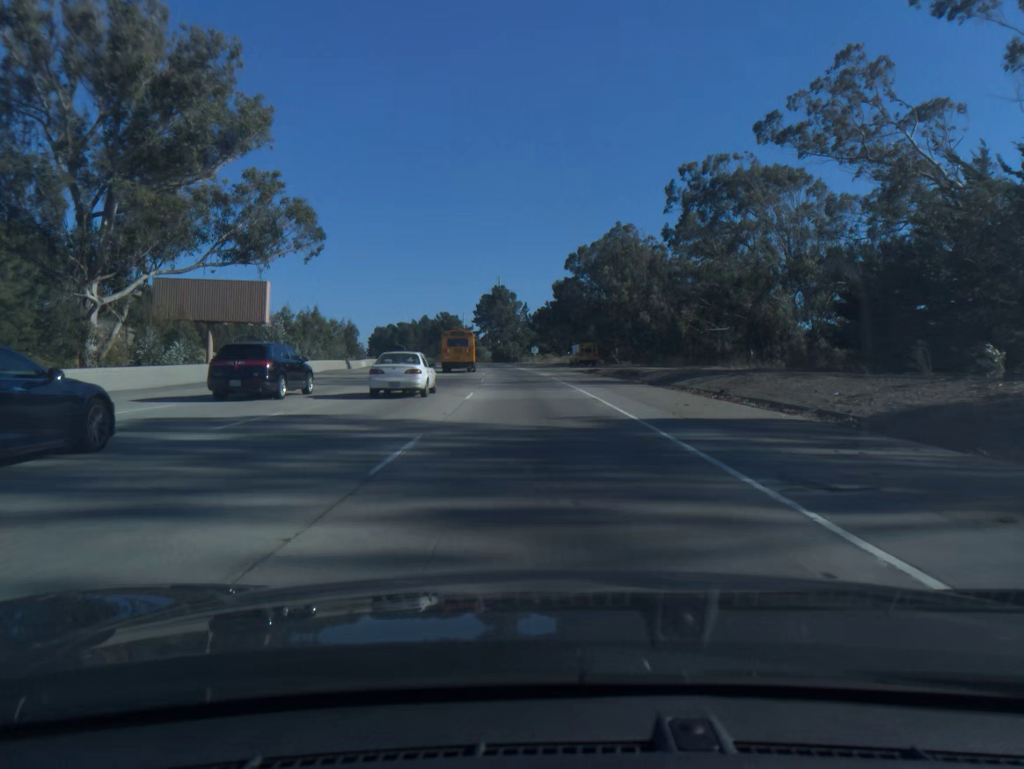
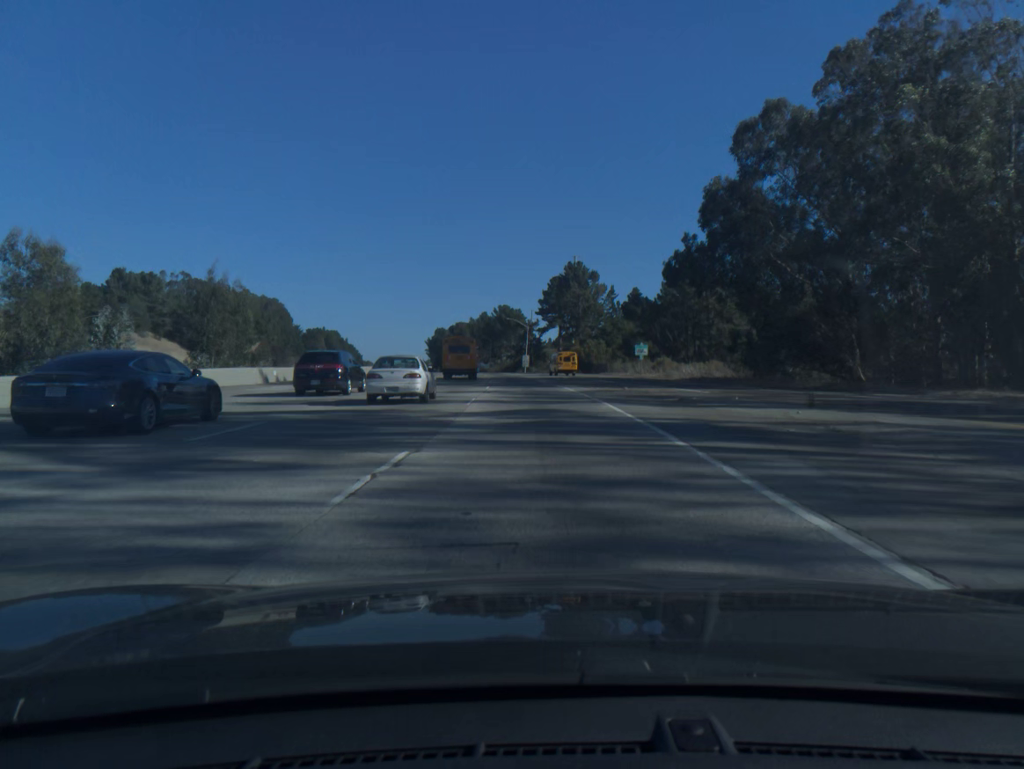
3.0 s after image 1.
(-3.8, +74.0) m; -6°
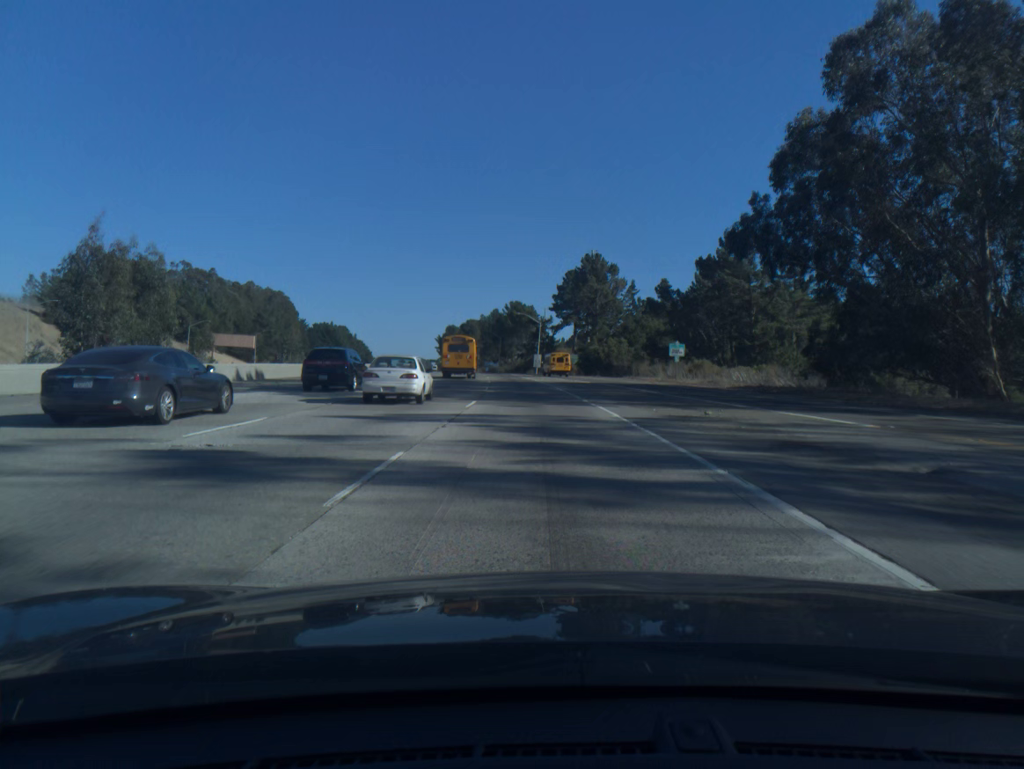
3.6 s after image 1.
(-0.1, +14.8) m; -1°
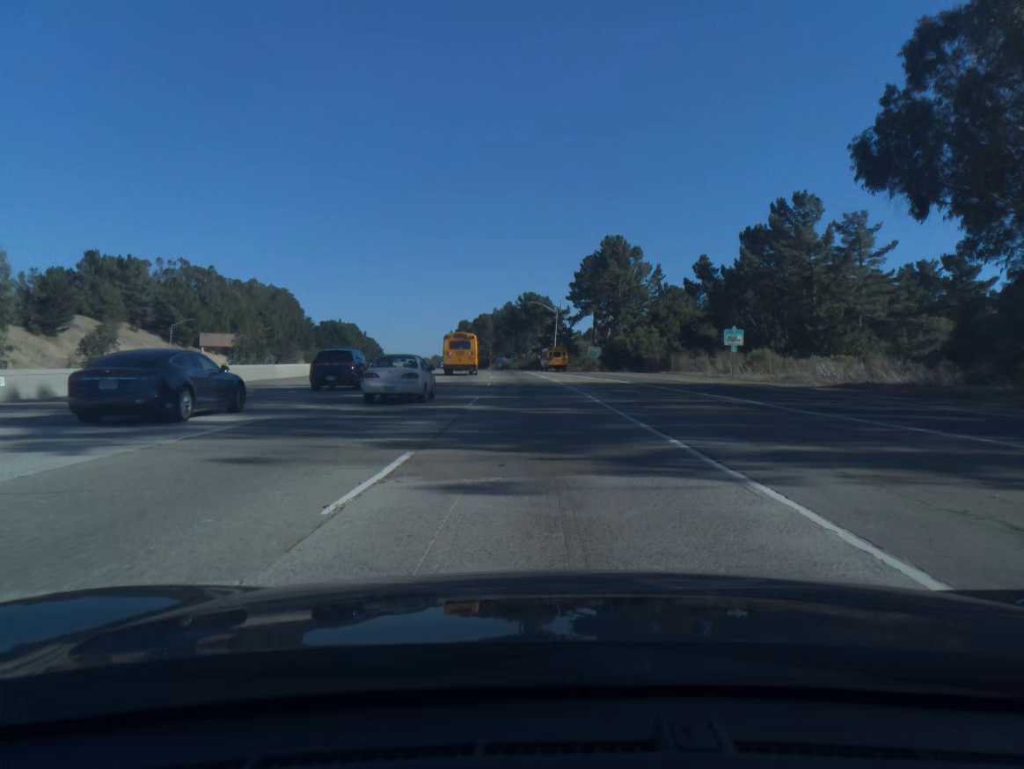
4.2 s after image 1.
(-0.1, +14.8) m; -1°
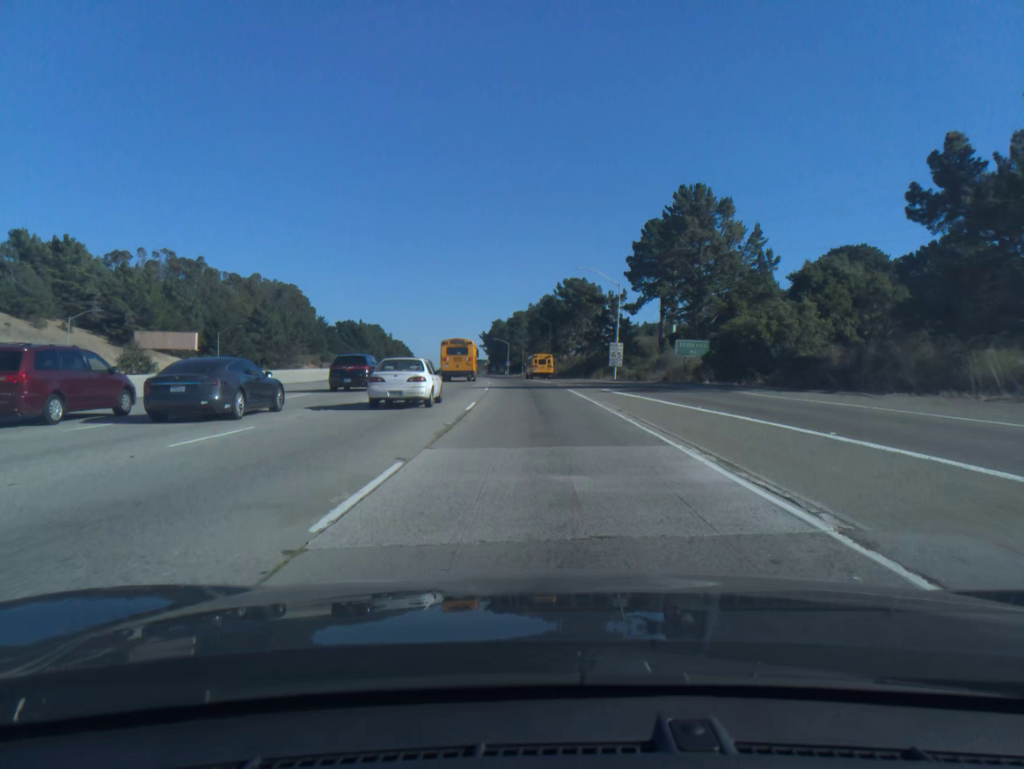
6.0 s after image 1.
(-1.2, +44.5) m; -3°
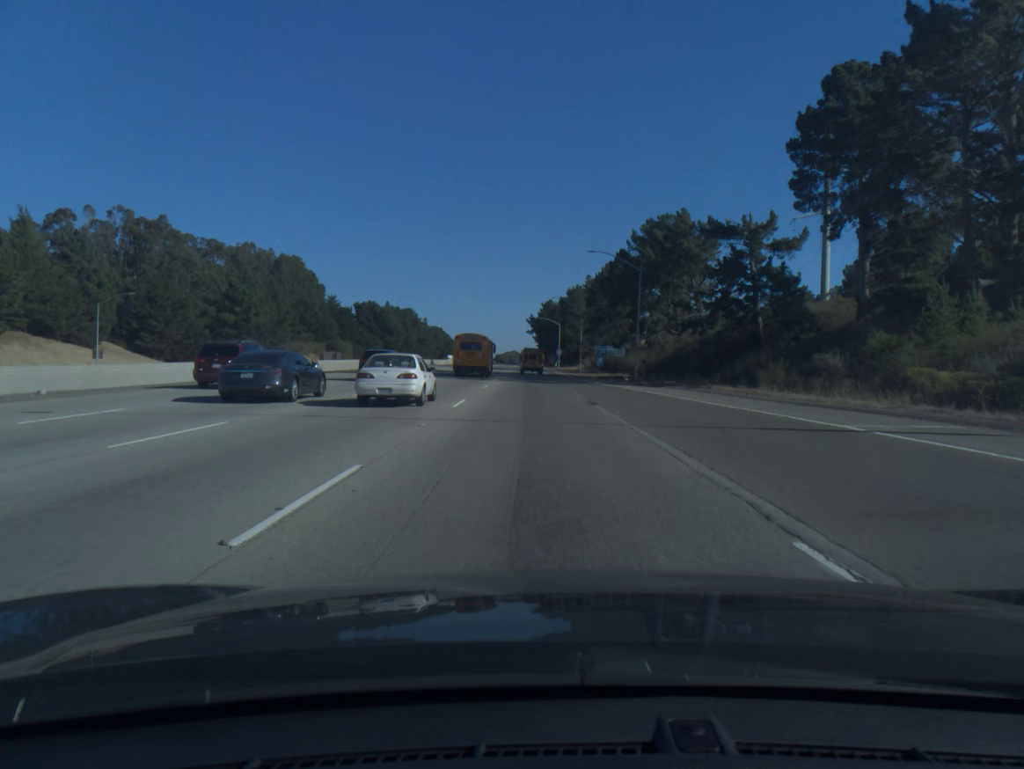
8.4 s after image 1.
(-1.9, +59.4) m; -4°
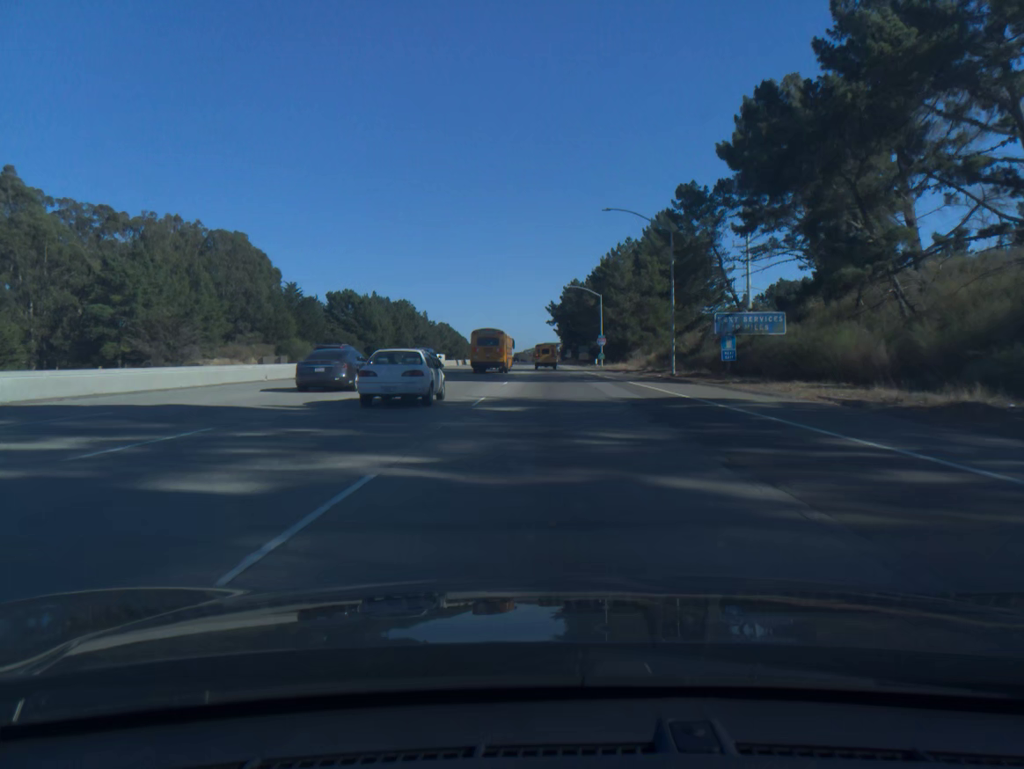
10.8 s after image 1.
(-1.2, +59.9) m; -1°
